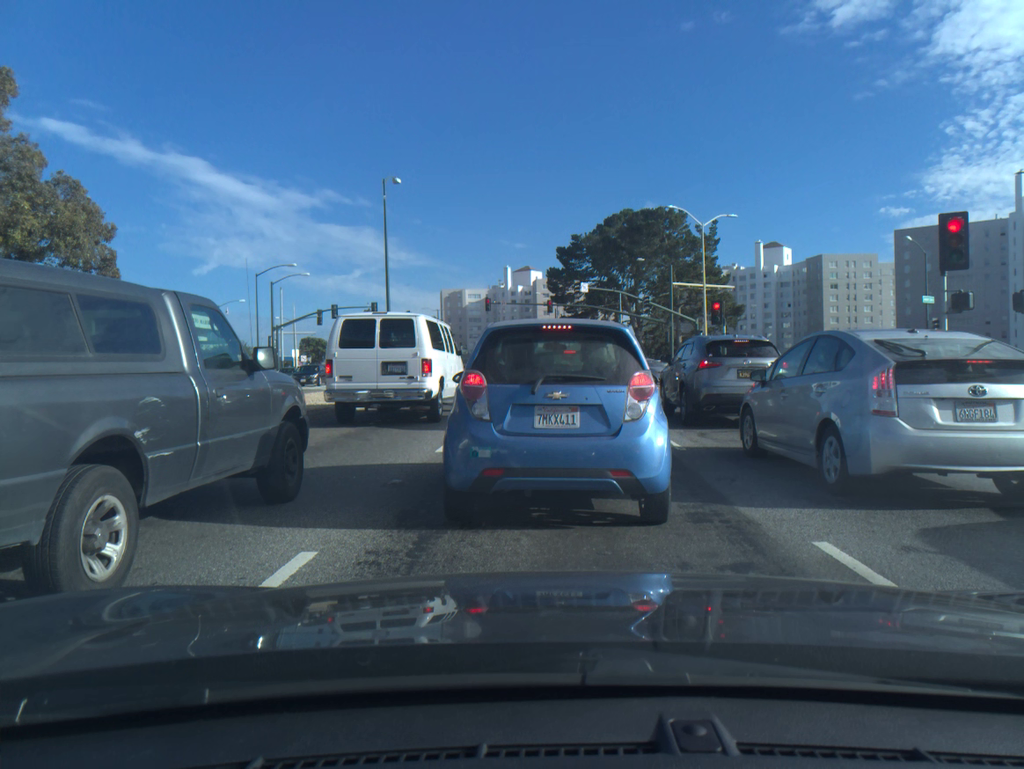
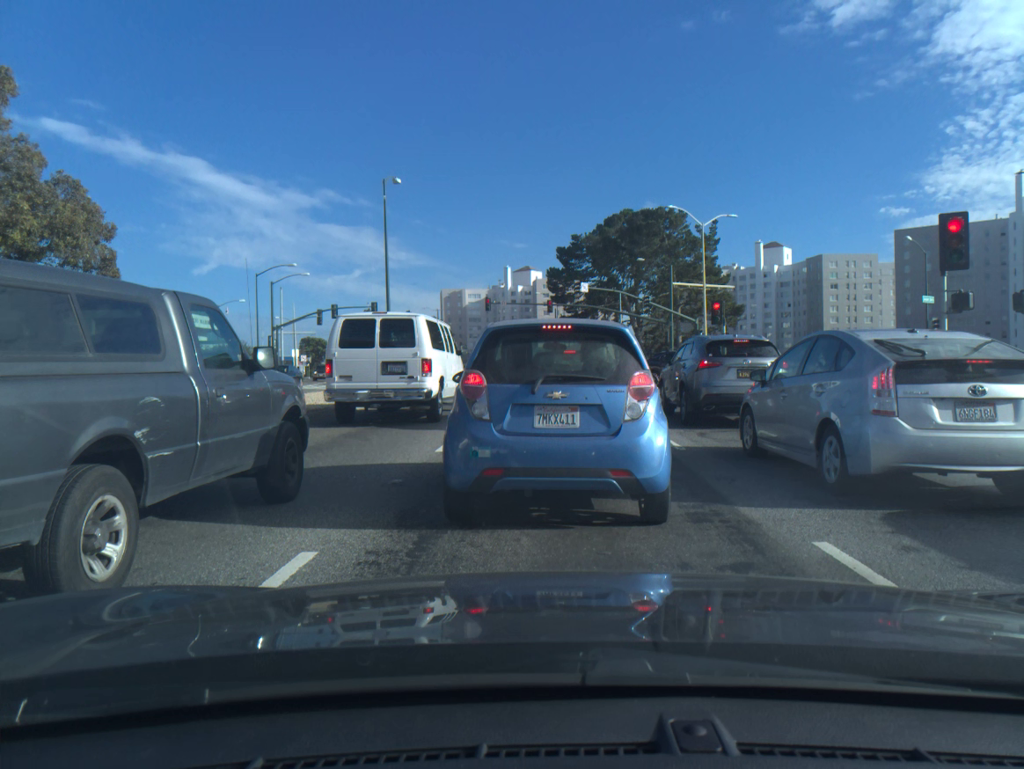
(0.0, 0.0) m; 0°
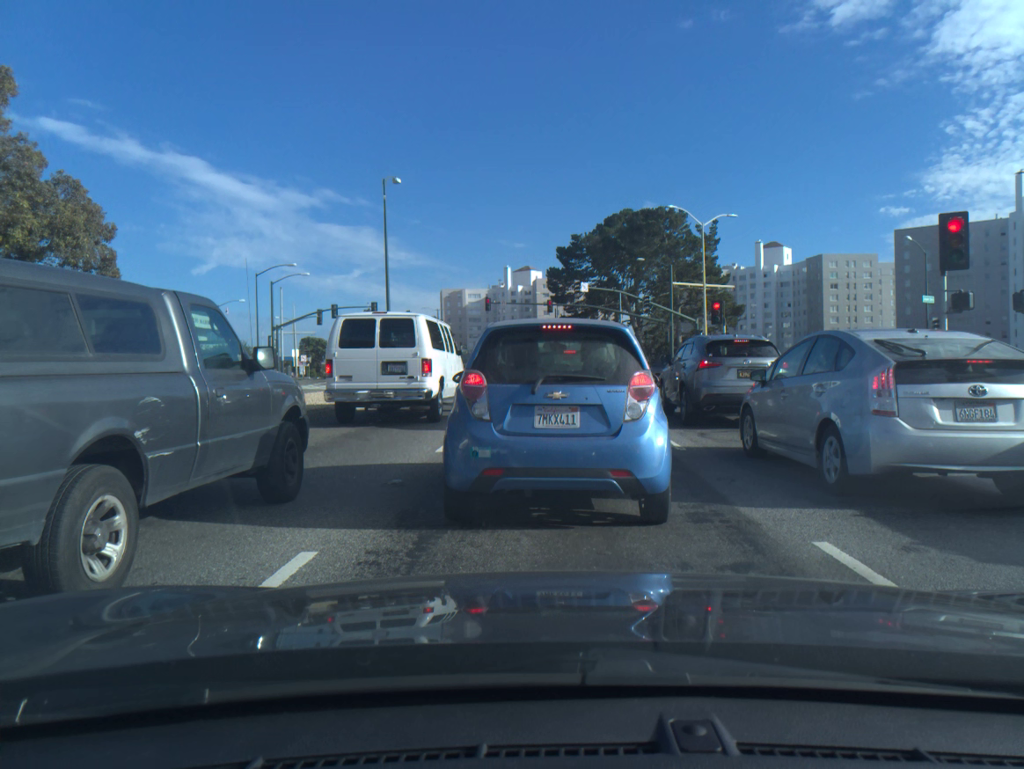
(0.0, 0.0) m; 0°
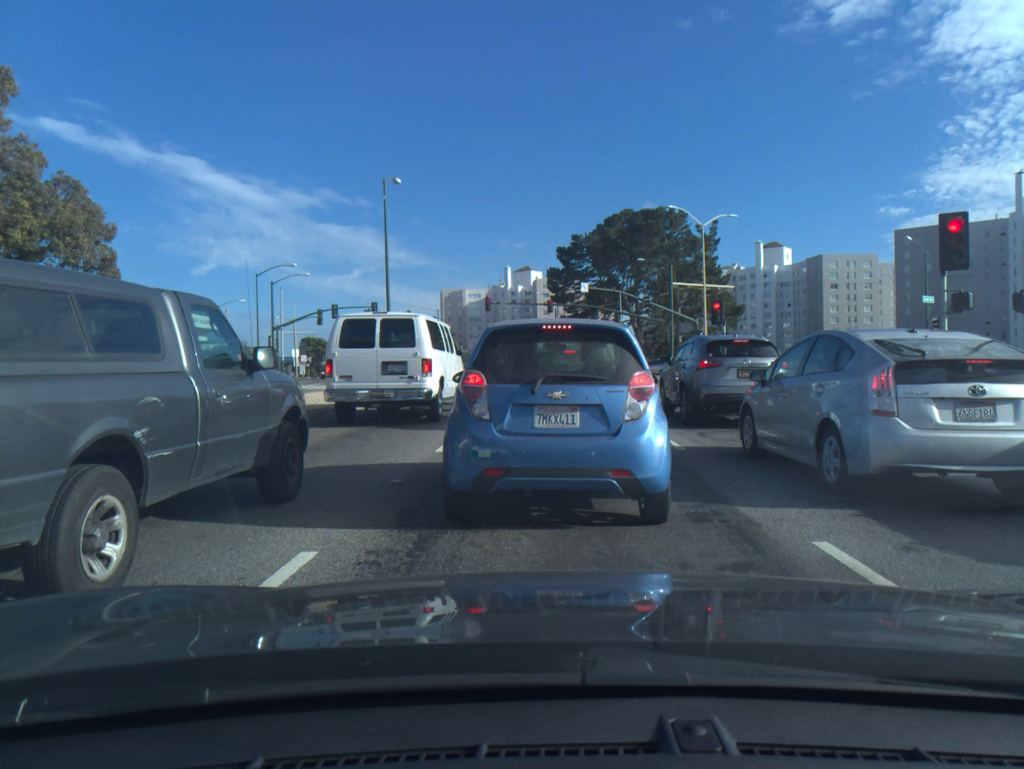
(0.0, 0.0) m; 0°
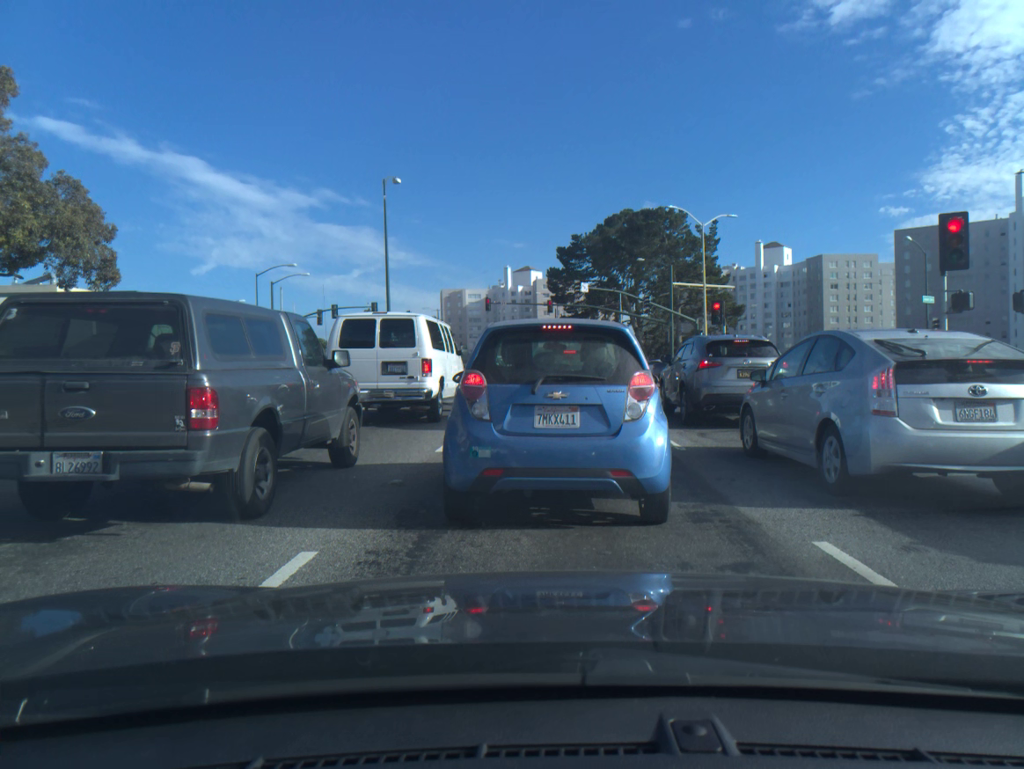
(0.0, 0.0) m; 0°
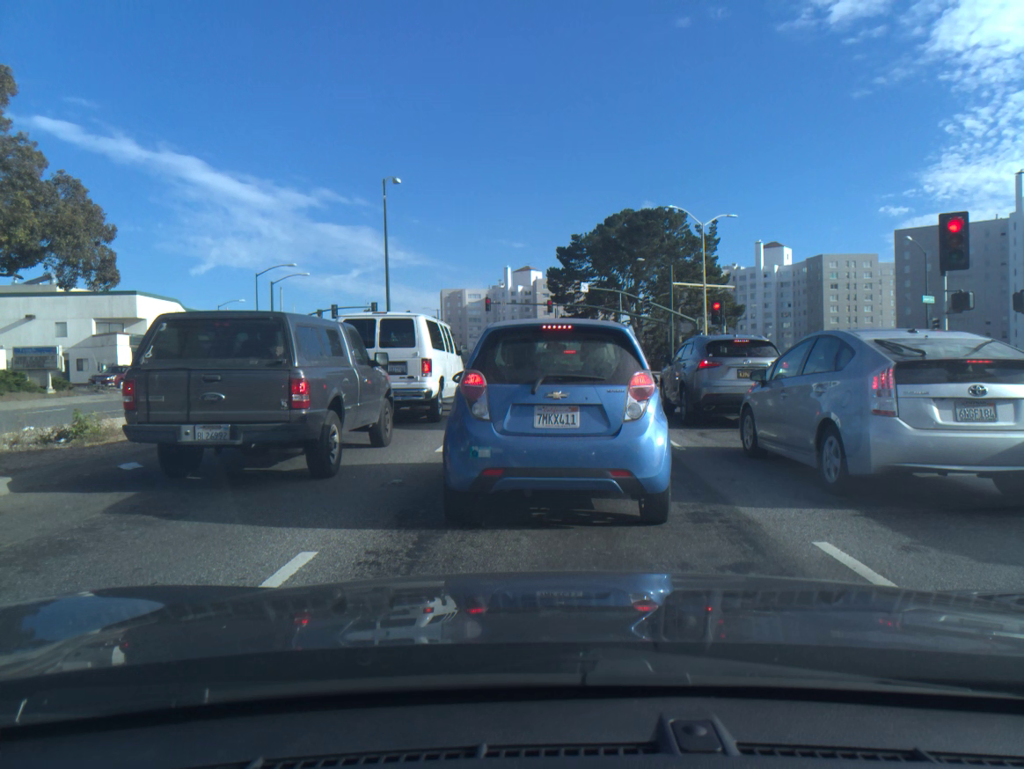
(0.0, 0.0) m; 0°
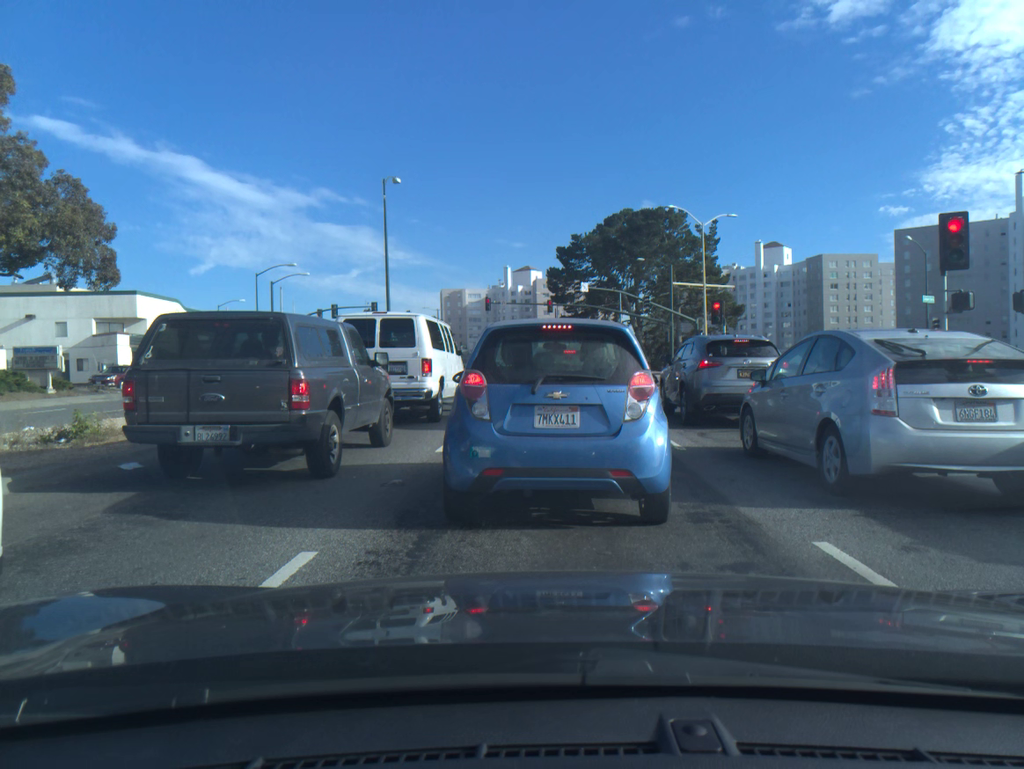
(0.0, 0.0) m; 0°
